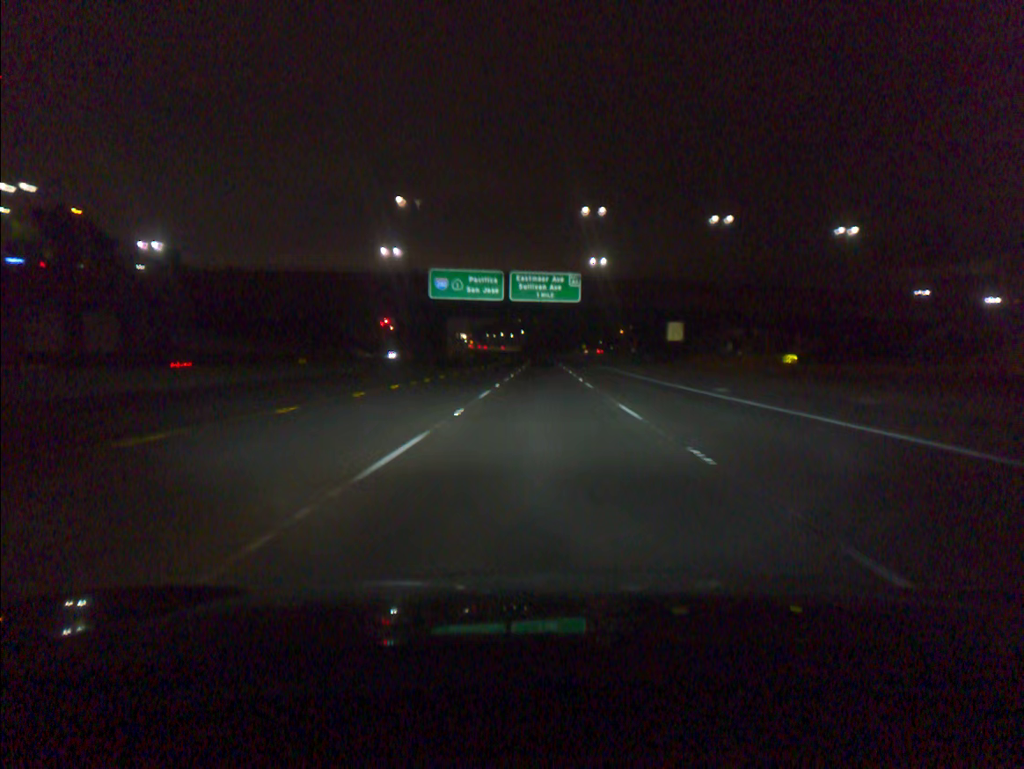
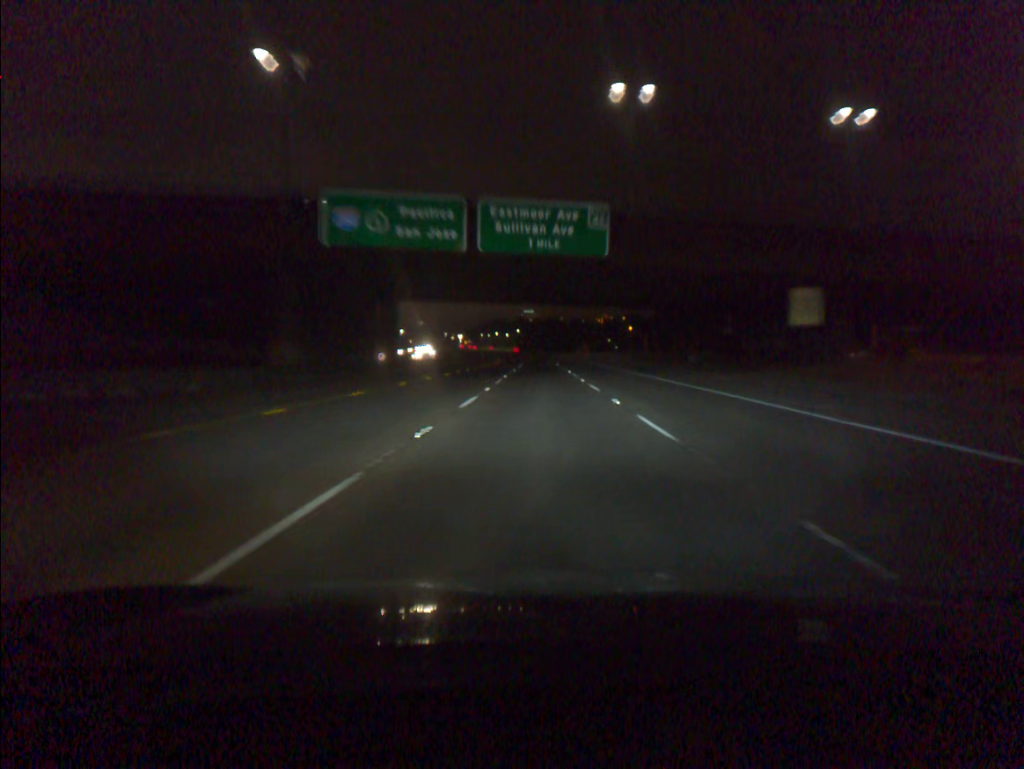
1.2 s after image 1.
(+0.1, +33.5) m; 0°
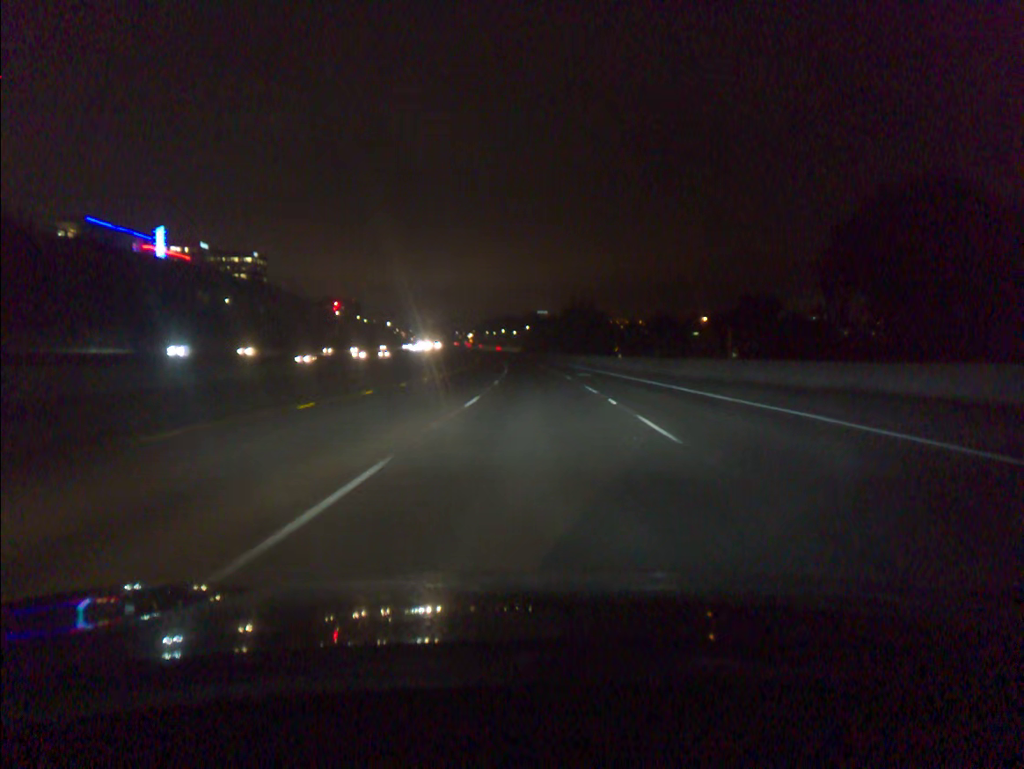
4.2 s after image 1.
(-0.3, +85.9) m; -1°
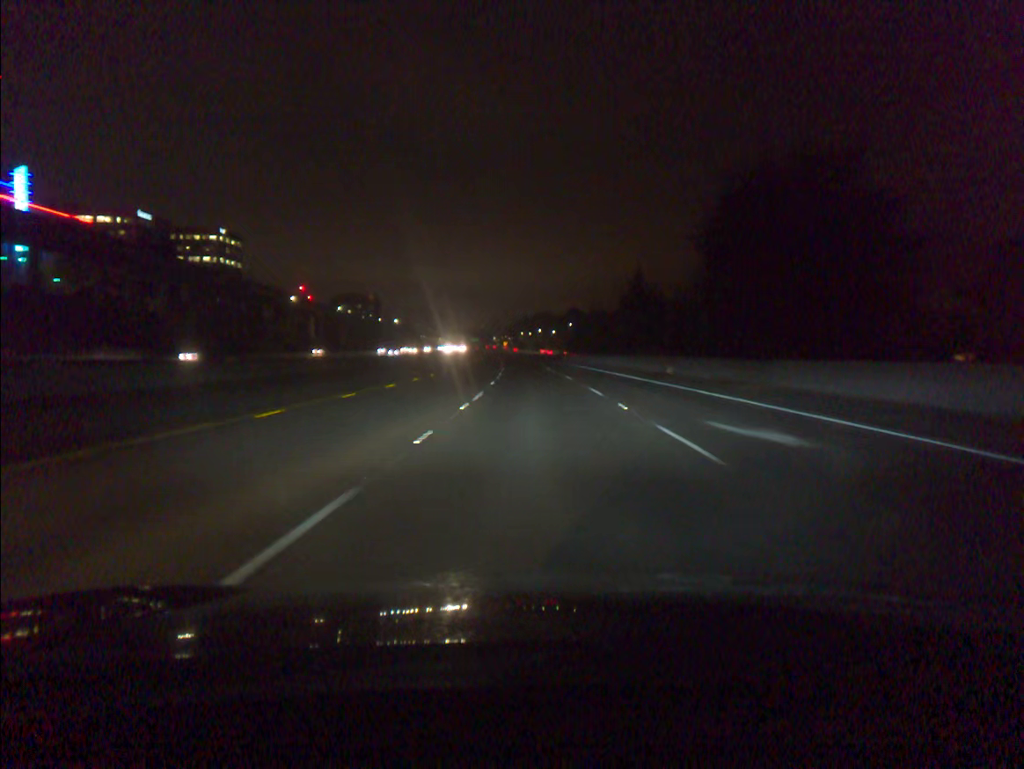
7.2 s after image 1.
(-2.4, +89.1) m; -3°
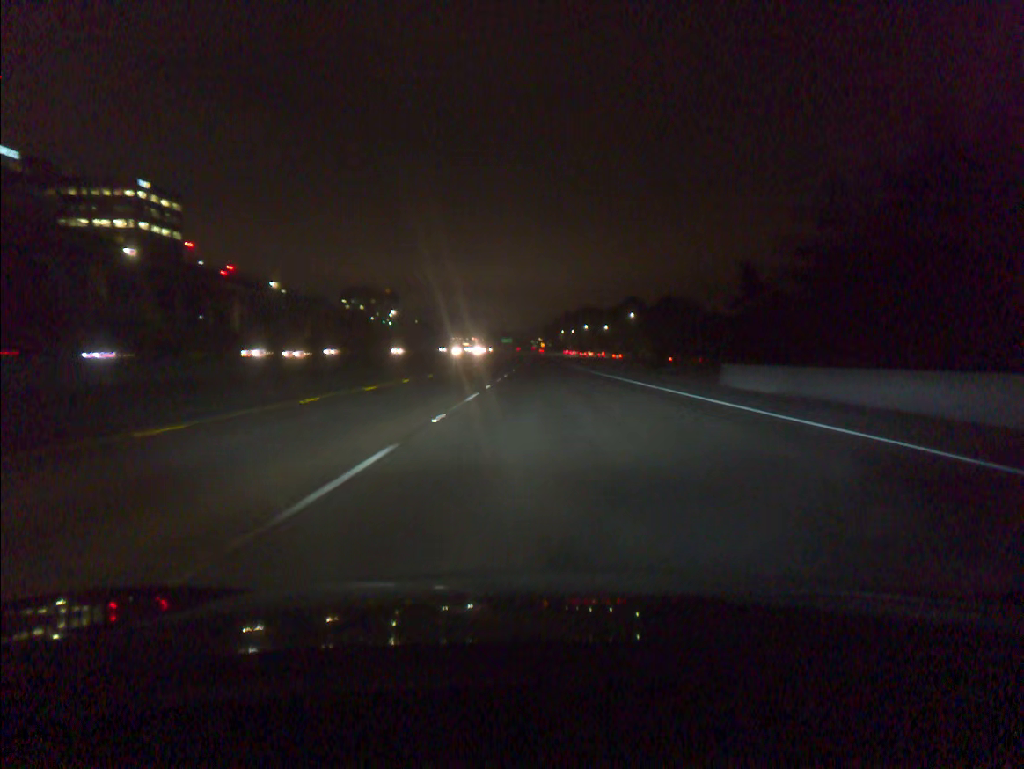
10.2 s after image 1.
(-2.6, +90.6) m; -3°
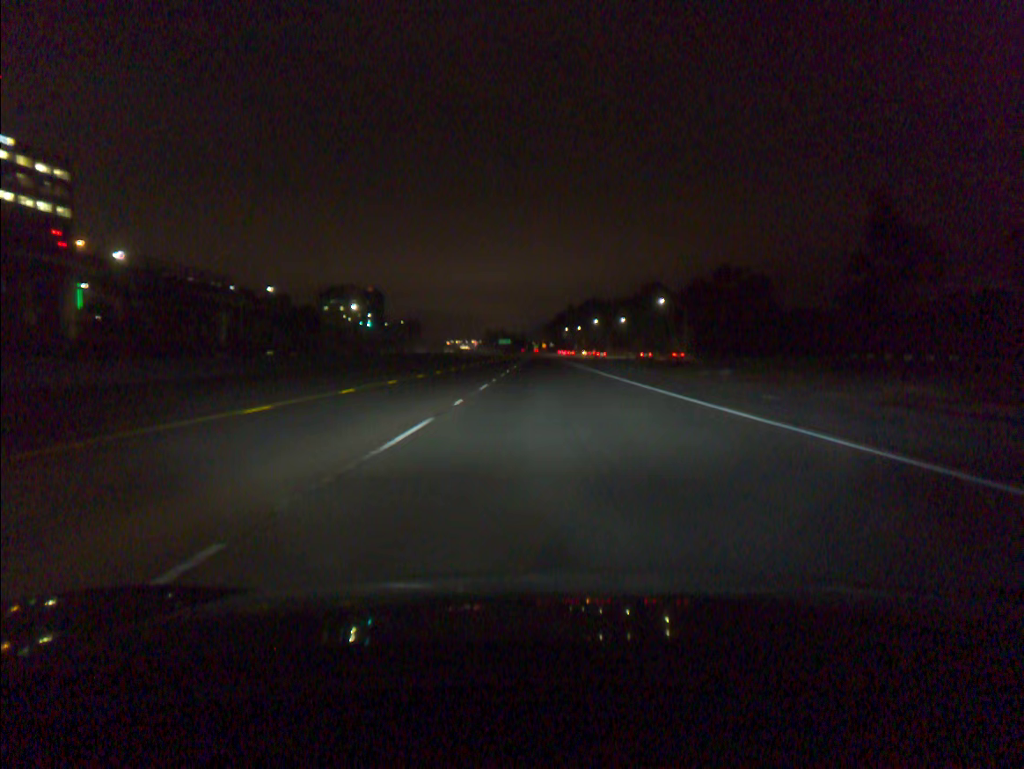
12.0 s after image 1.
(0.0, +54.6) m; 0°
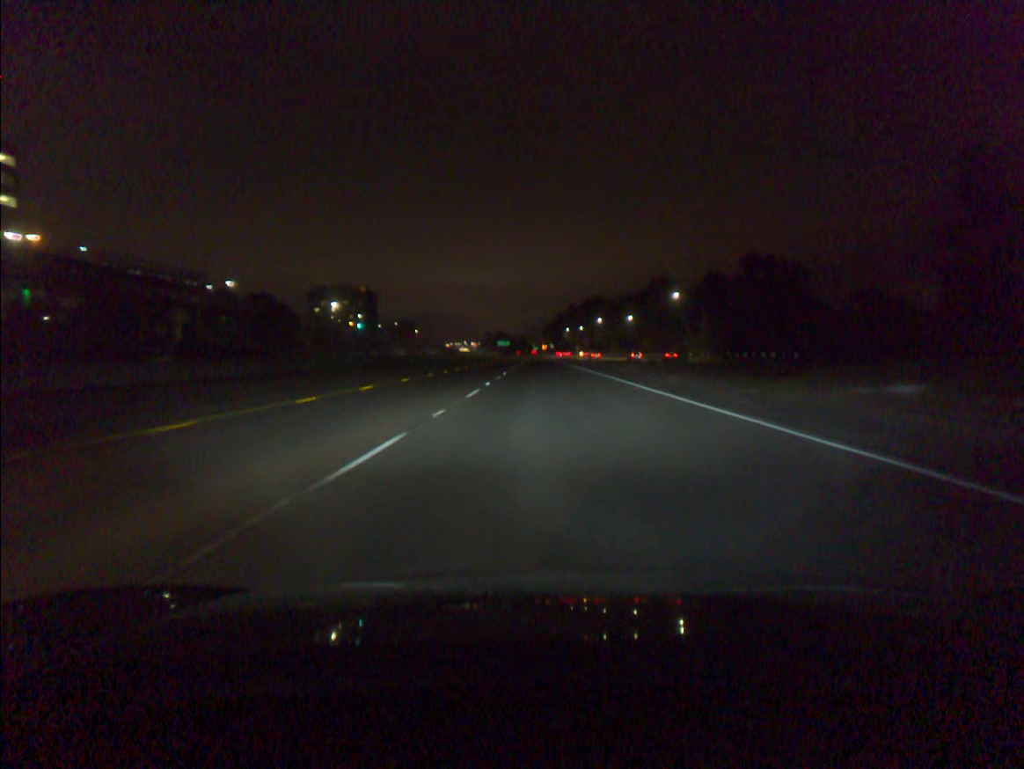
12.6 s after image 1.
(0.0, +18.2) m; 0°
